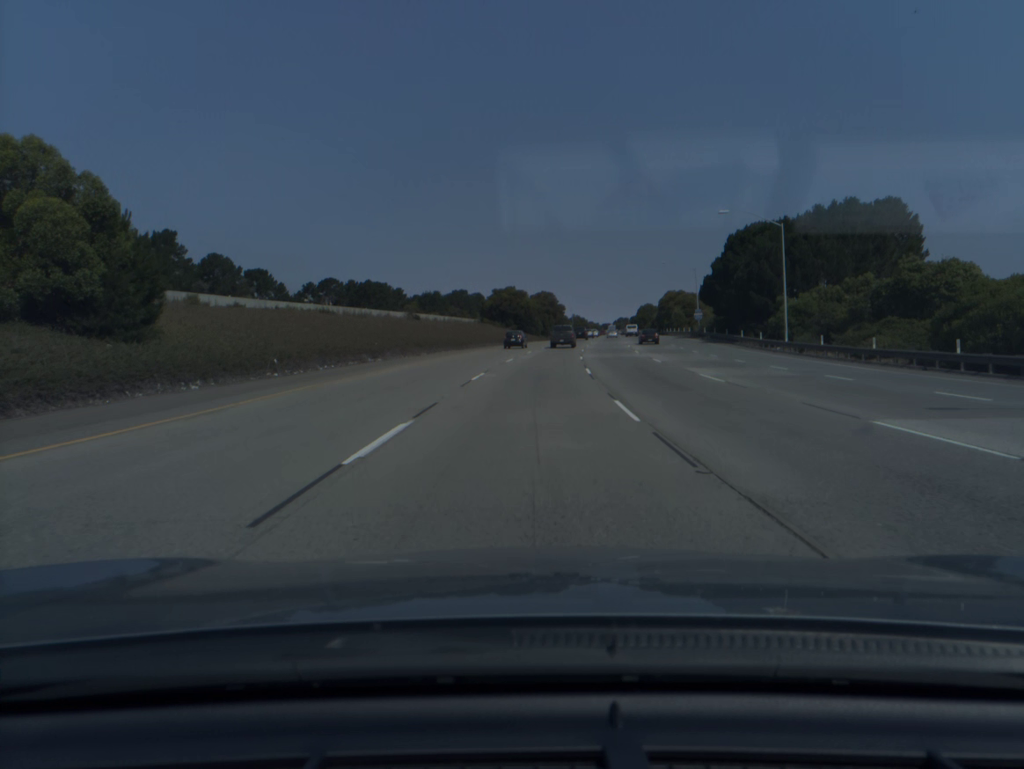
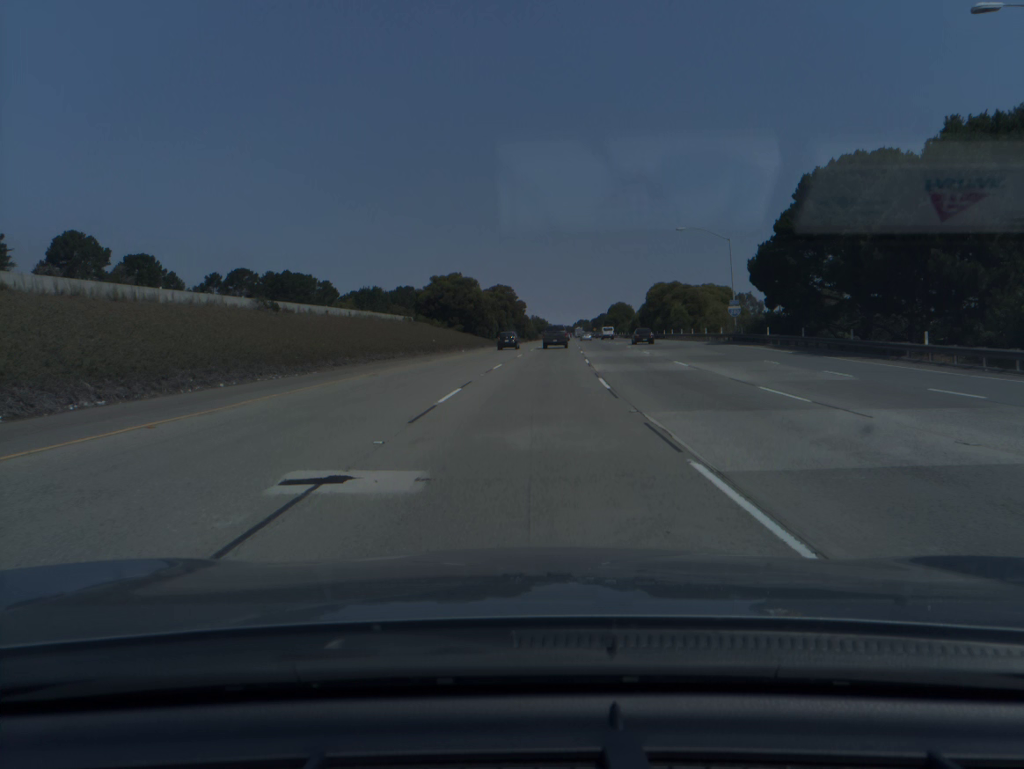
(+1.0, +37.0) m; +3°
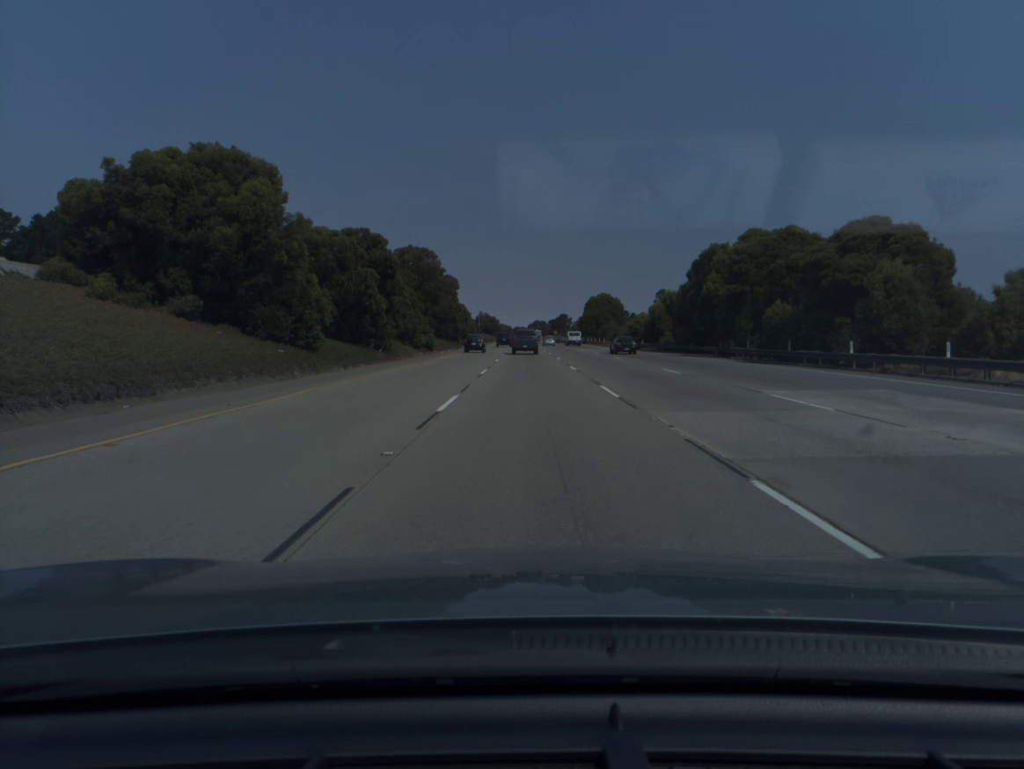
(+2.9, +74.0) m; +4°
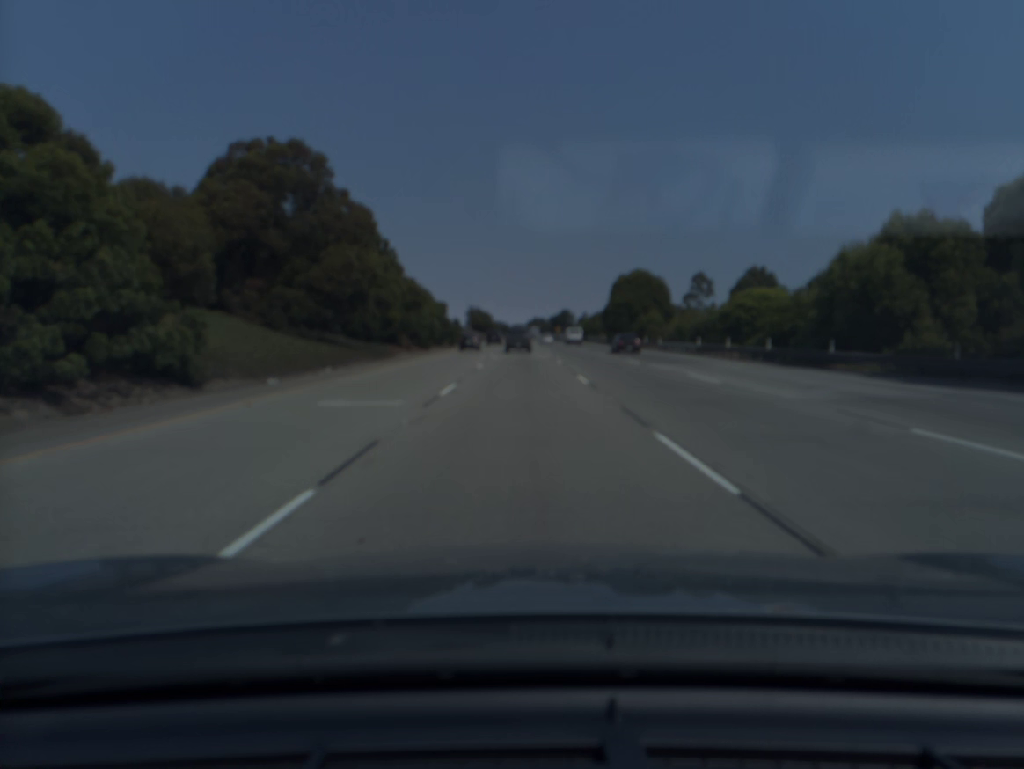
(+0.3, +55.2) m; 0°
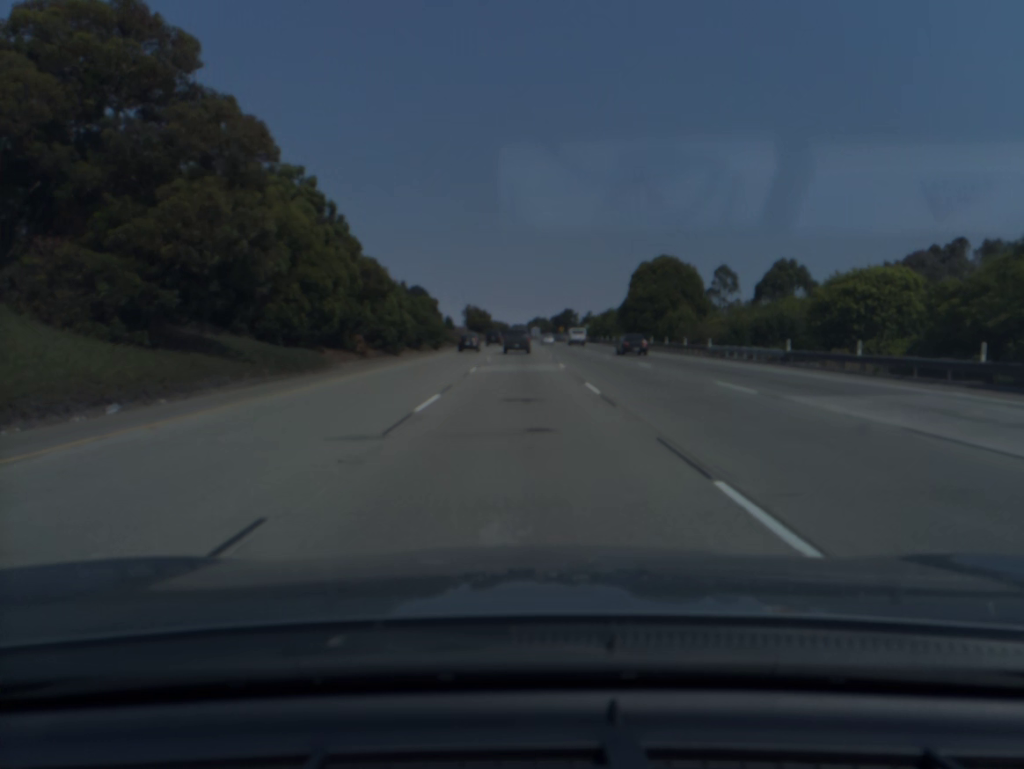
(0.0, +18.3) m; 0°
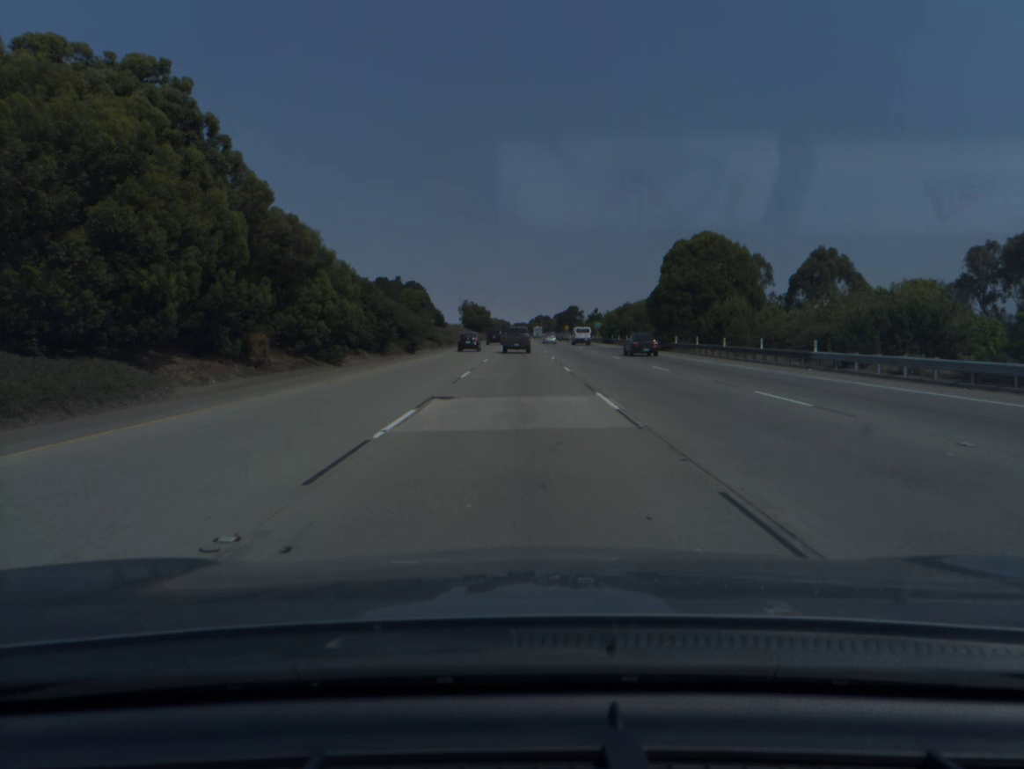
(0.0, +18.2) m; 0°
